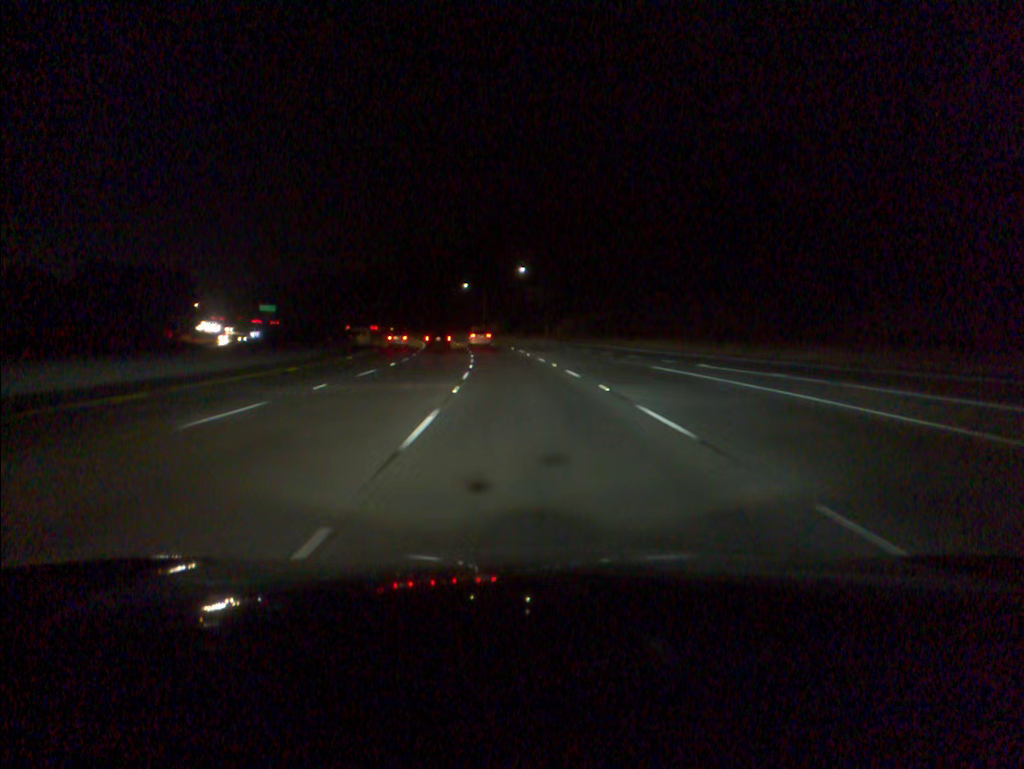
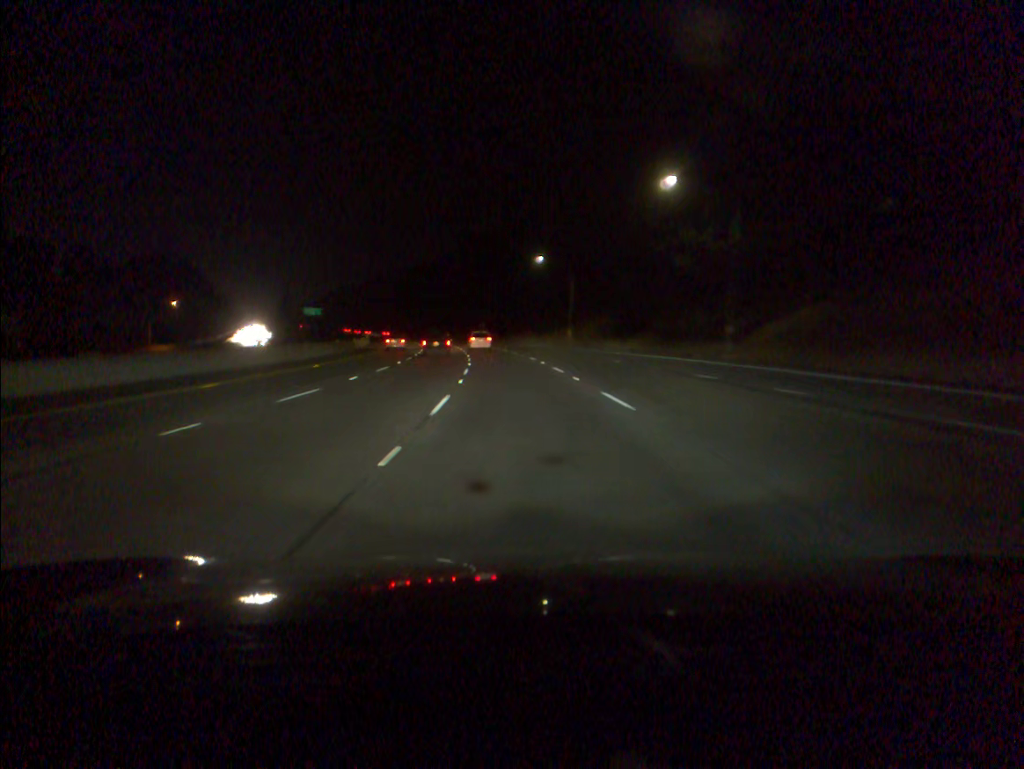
(-3.6, +68.2) m; -6°
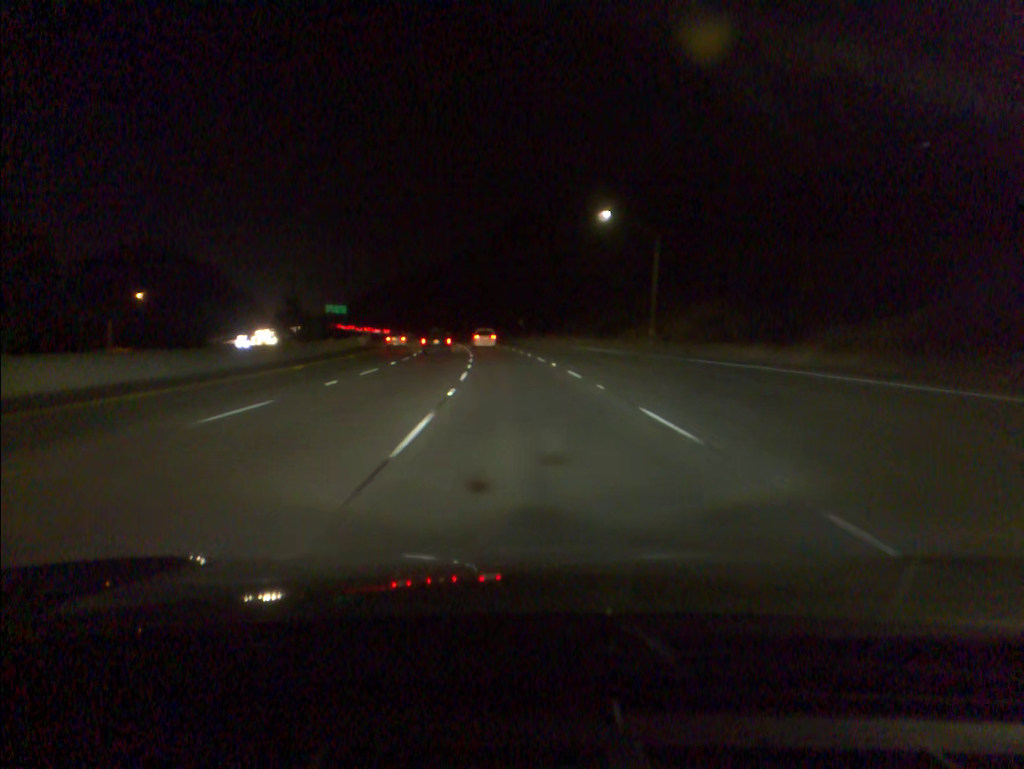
(-1.1, +34.2) m; -3°
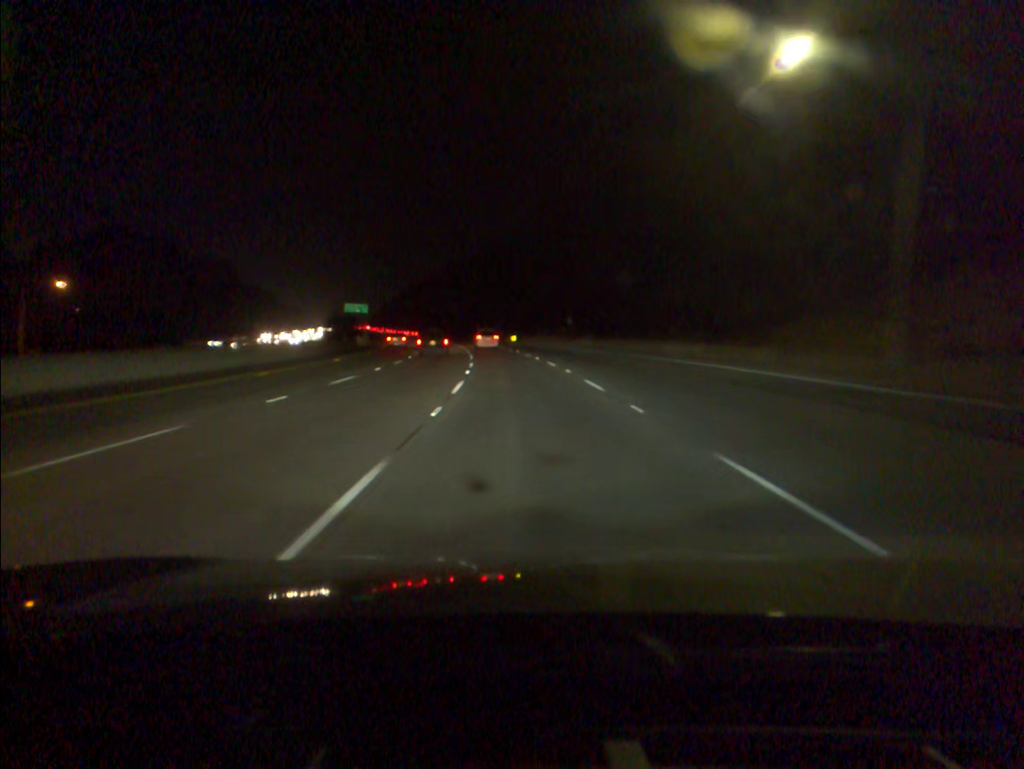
(-0.9, +34.4) m; -3°
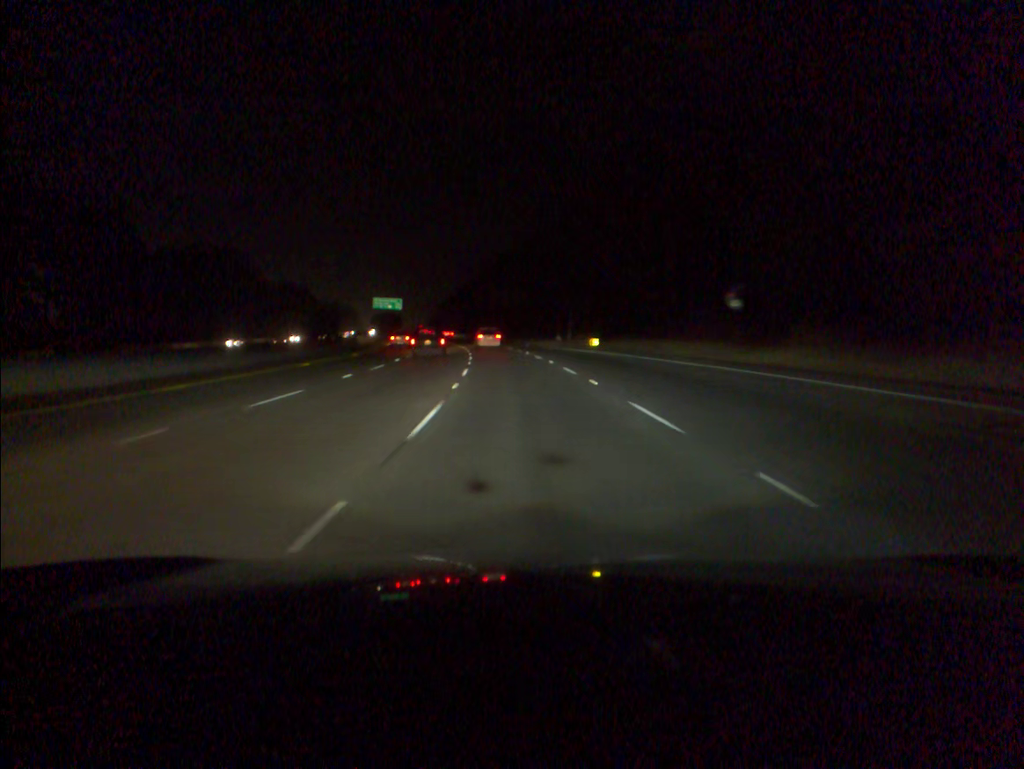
(-2.0, +51.7) m; -5°
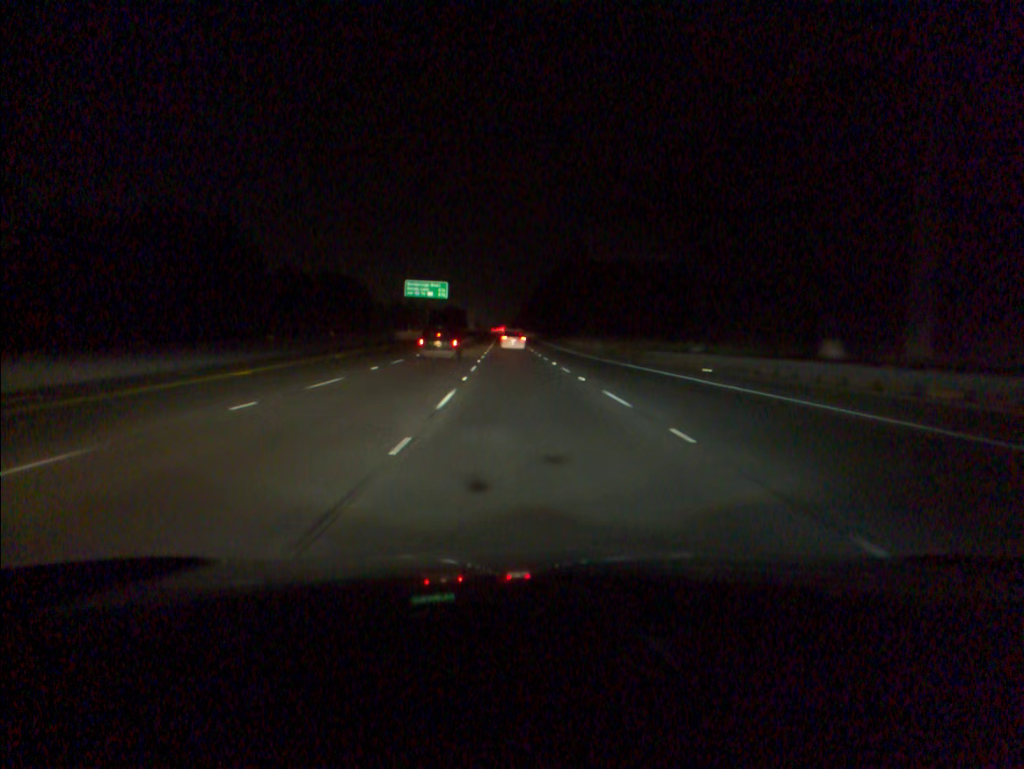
(-3.7, +68.5) m; -6°
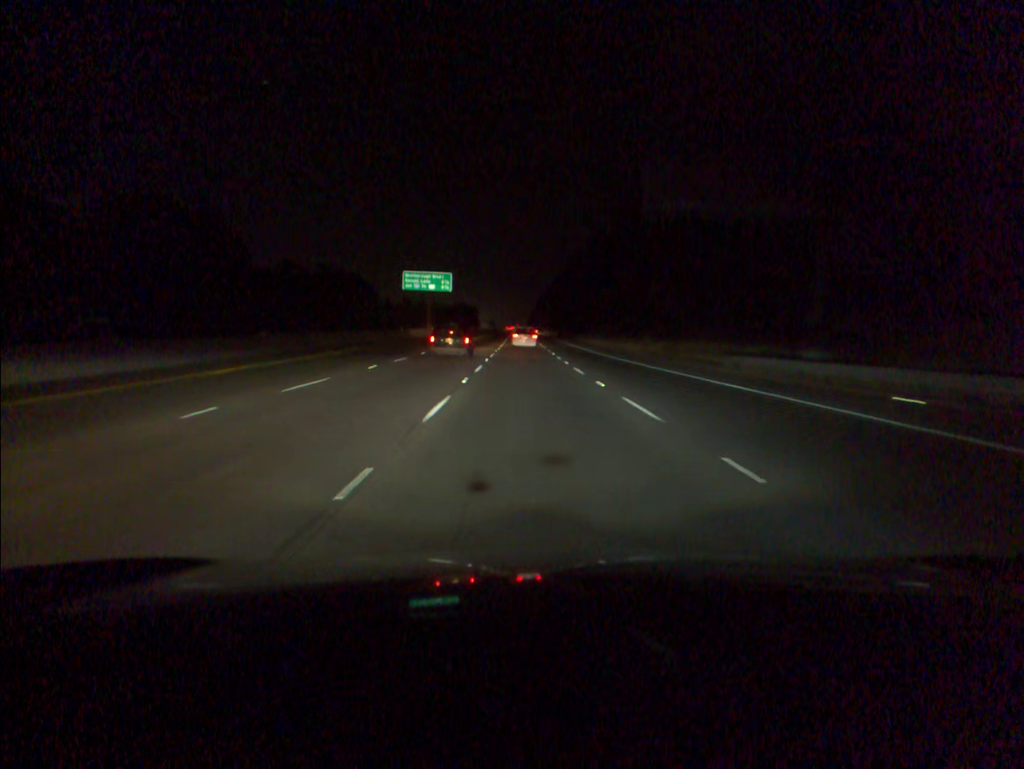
(-0.2, +17.1) m; -1°
